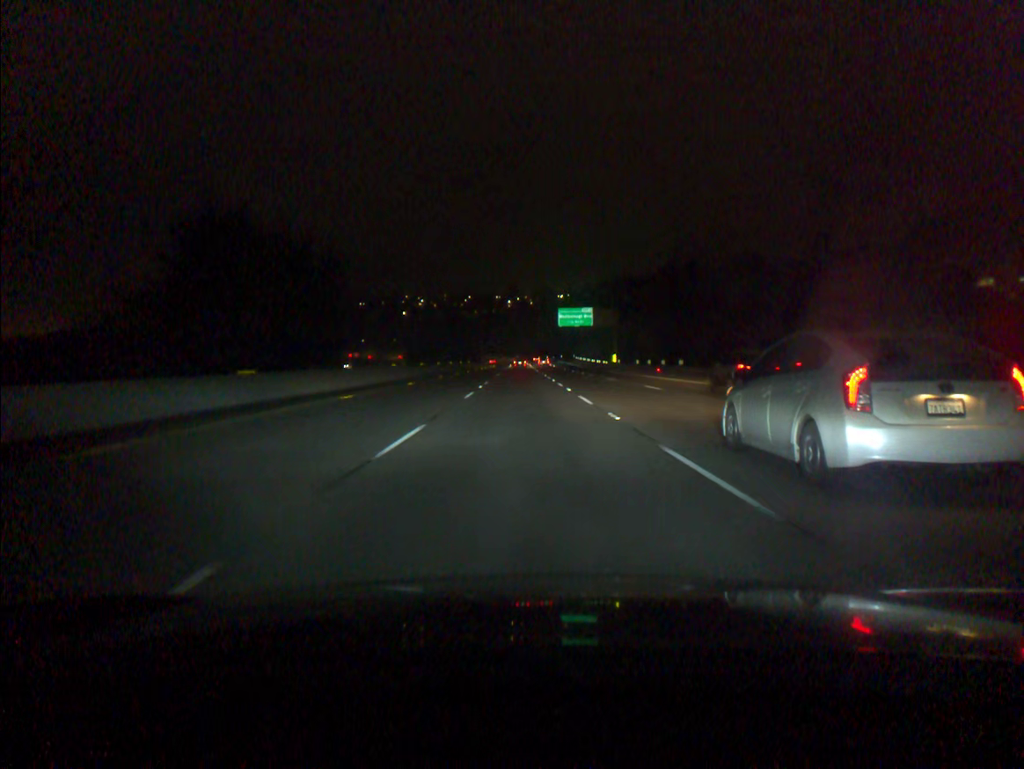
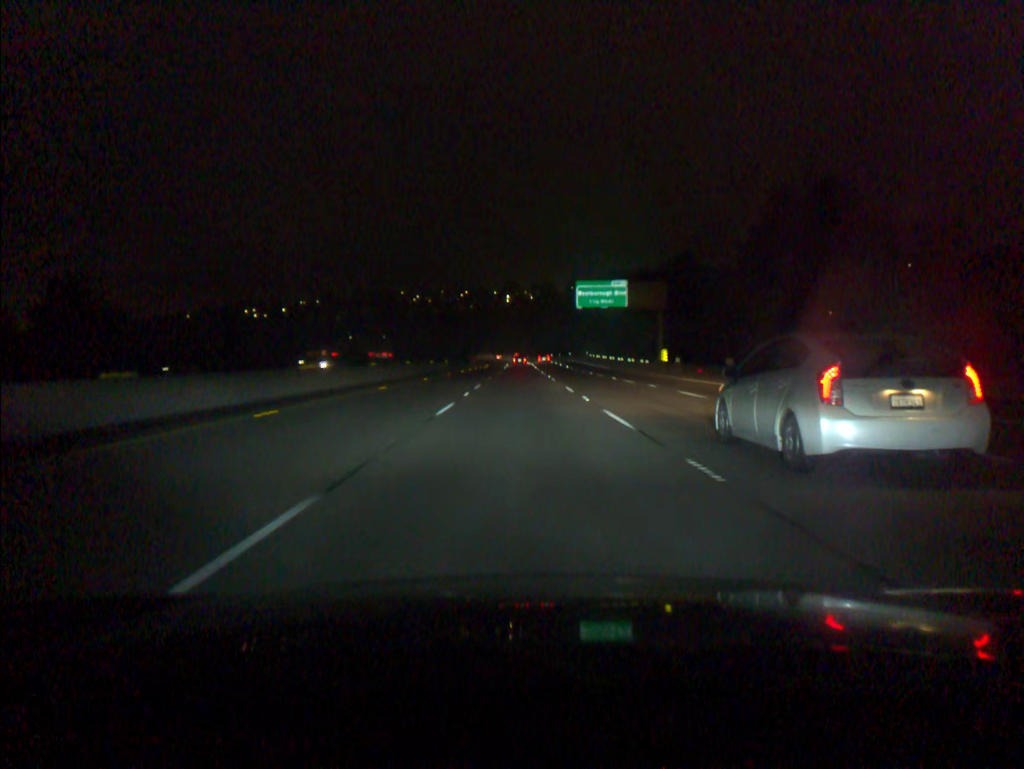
(0.0, +36.9) m; 0°
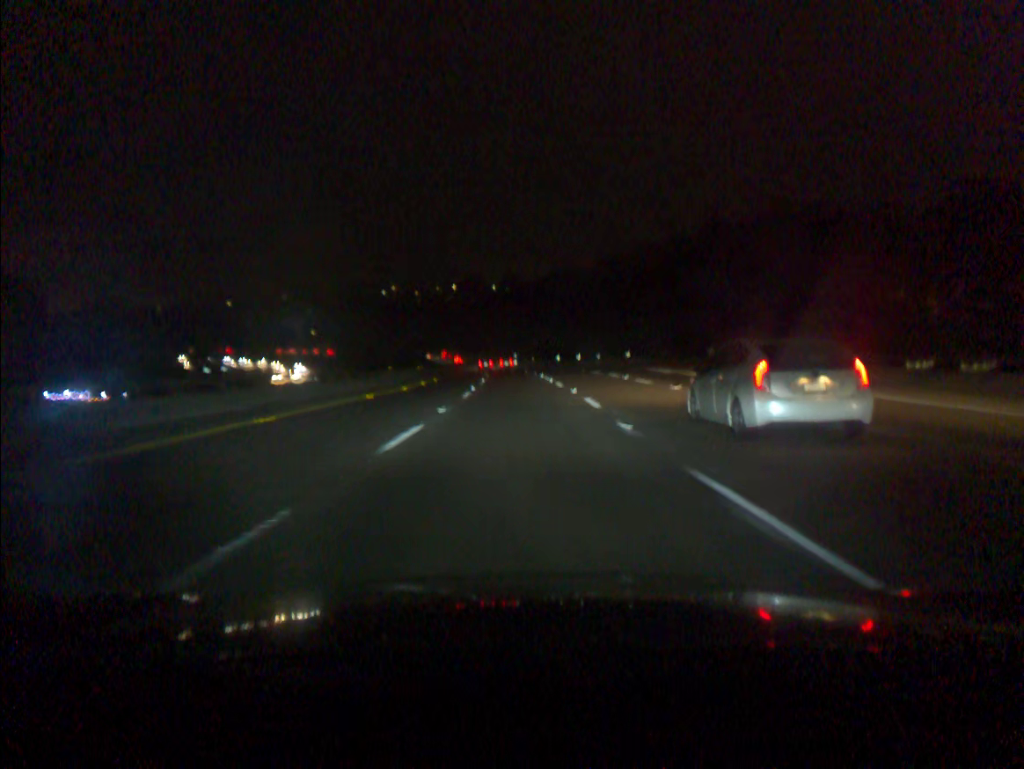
(+0.1, +92.2) m; 0°
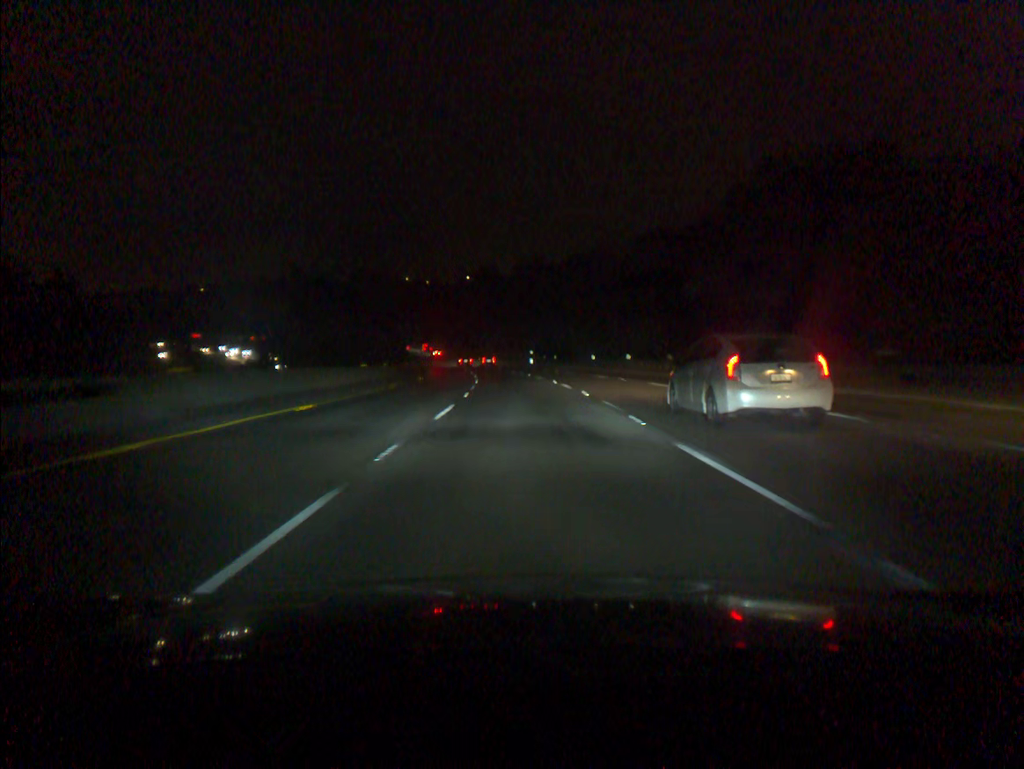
(-0.3, +36.7) m; -1°
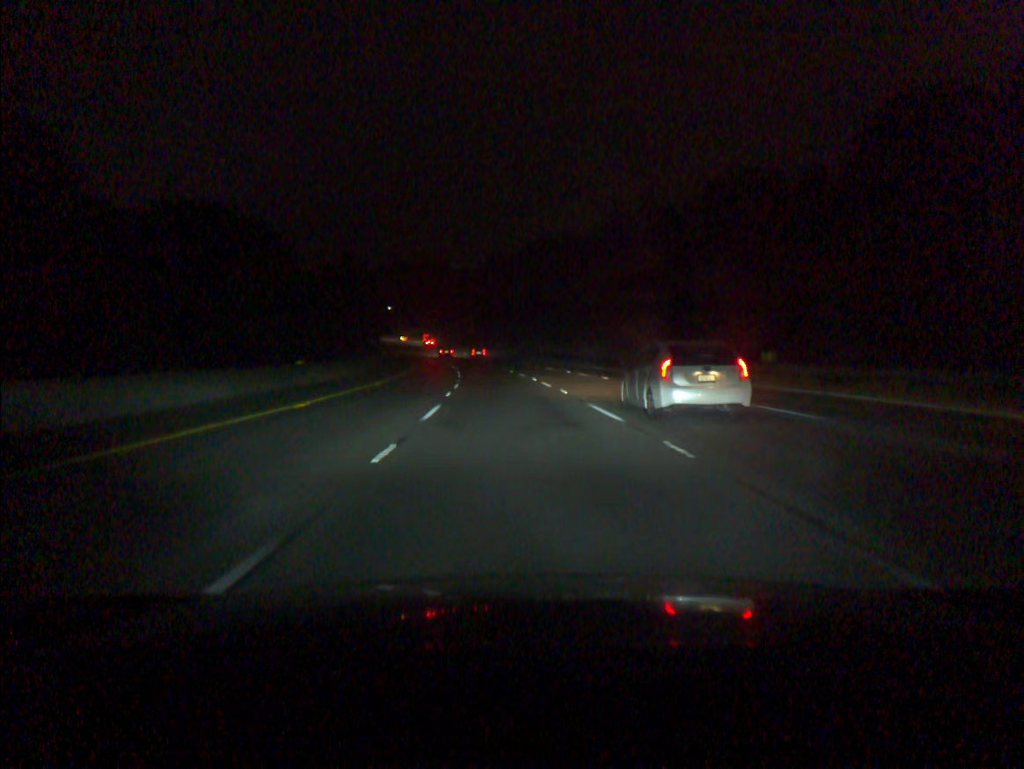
(-2.9, +73.1) m; -5°
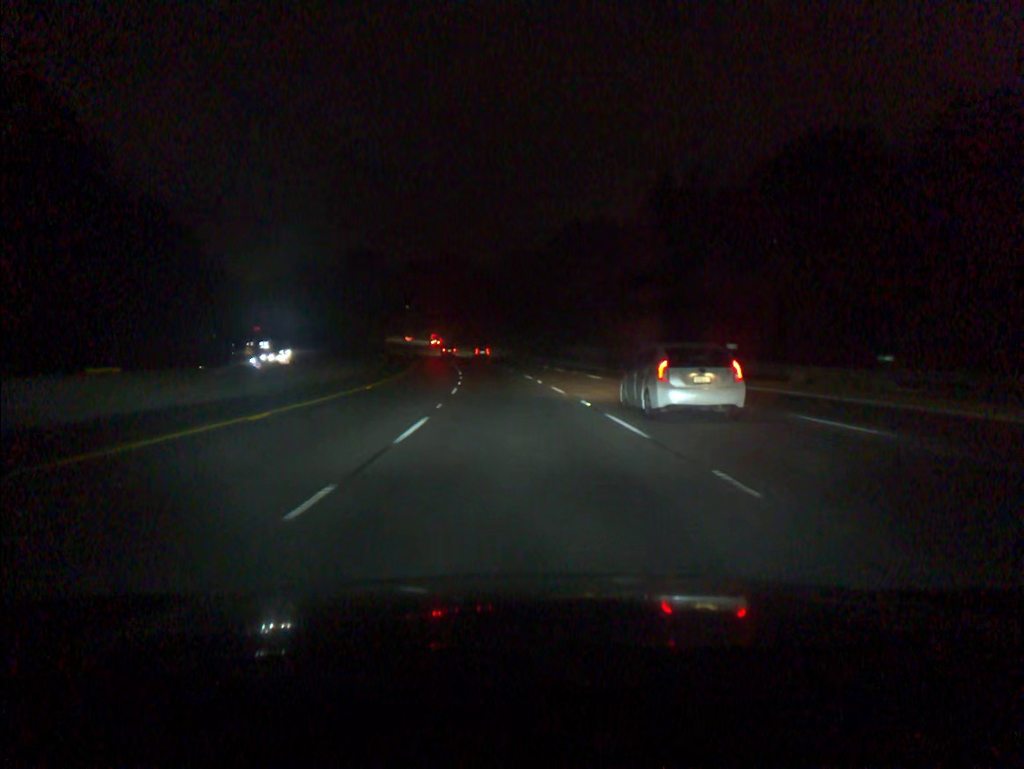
(-0.3, +18.3) m; -2°
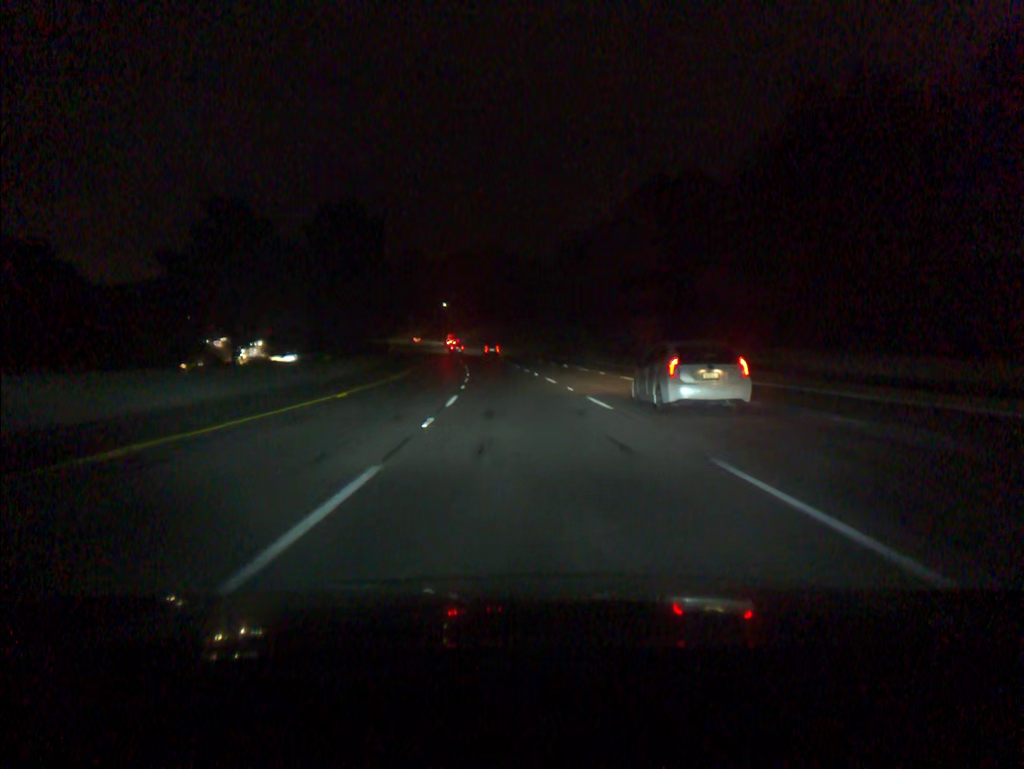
(-1.2, +36.6) m; -4°
